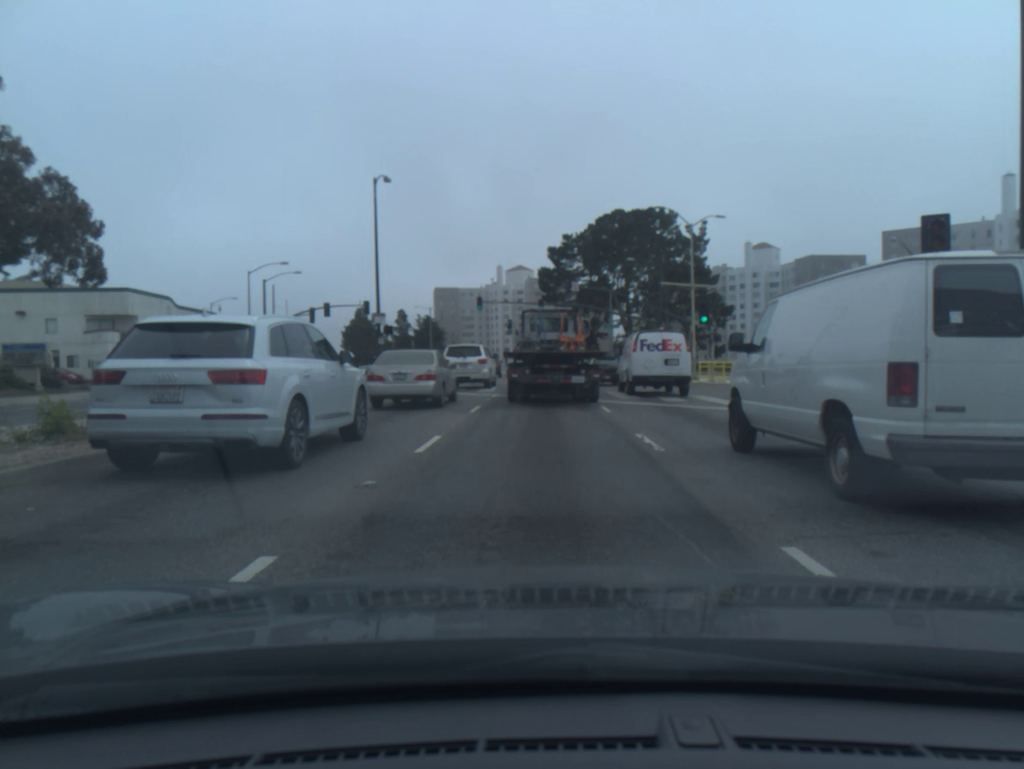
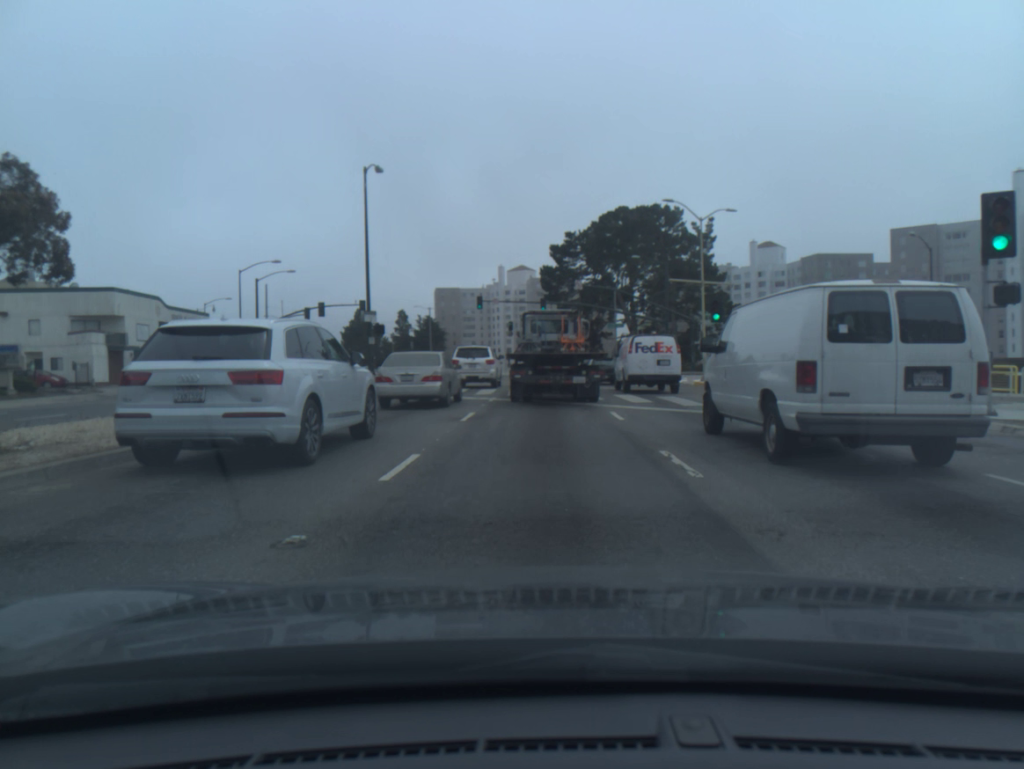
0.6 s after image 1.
(0.0, +2.2) m; 0°
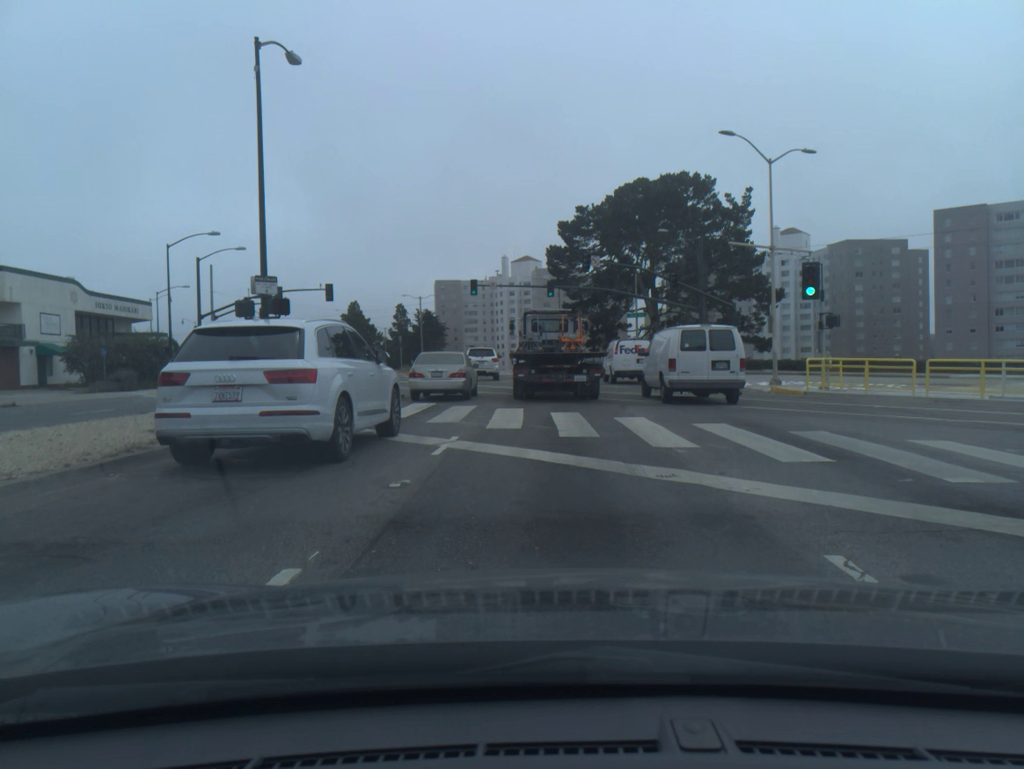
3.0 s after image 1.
(-0.1, +13.0) m; 0°
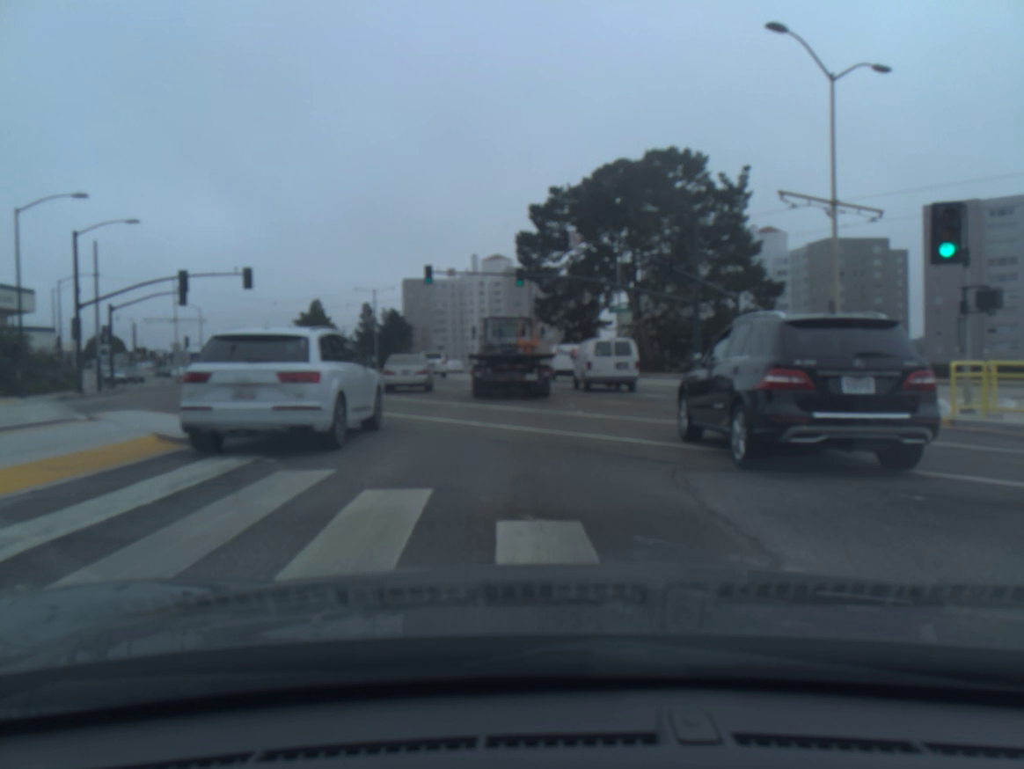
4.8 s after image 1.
(+0.3, +11.3) m; +2°
